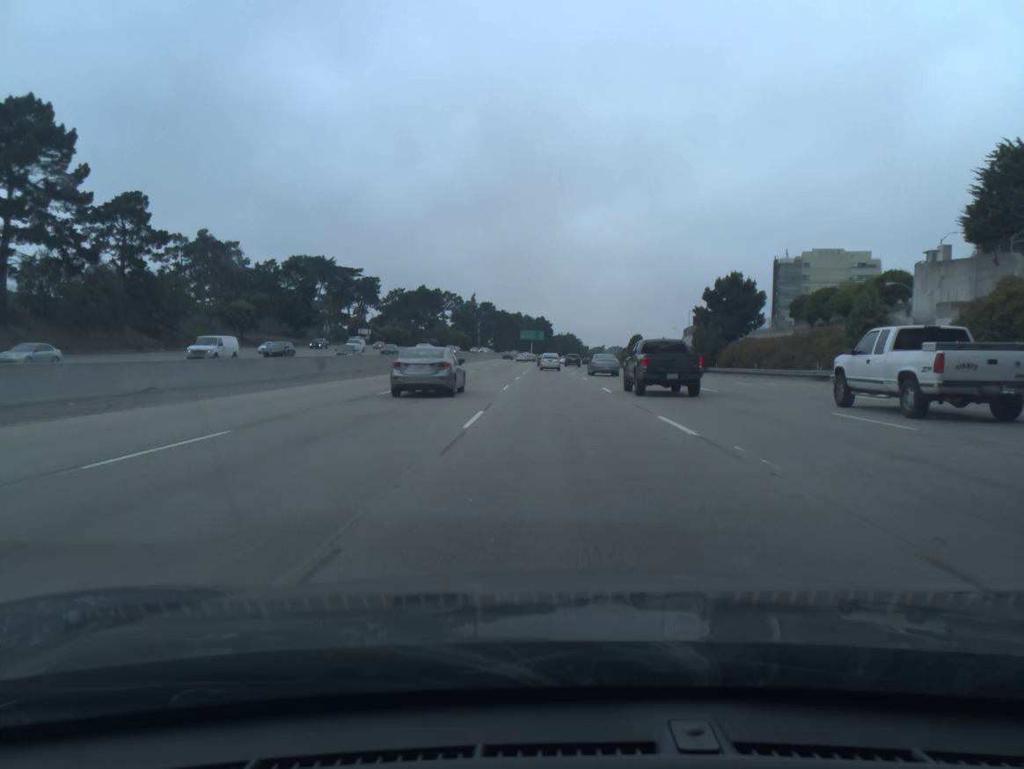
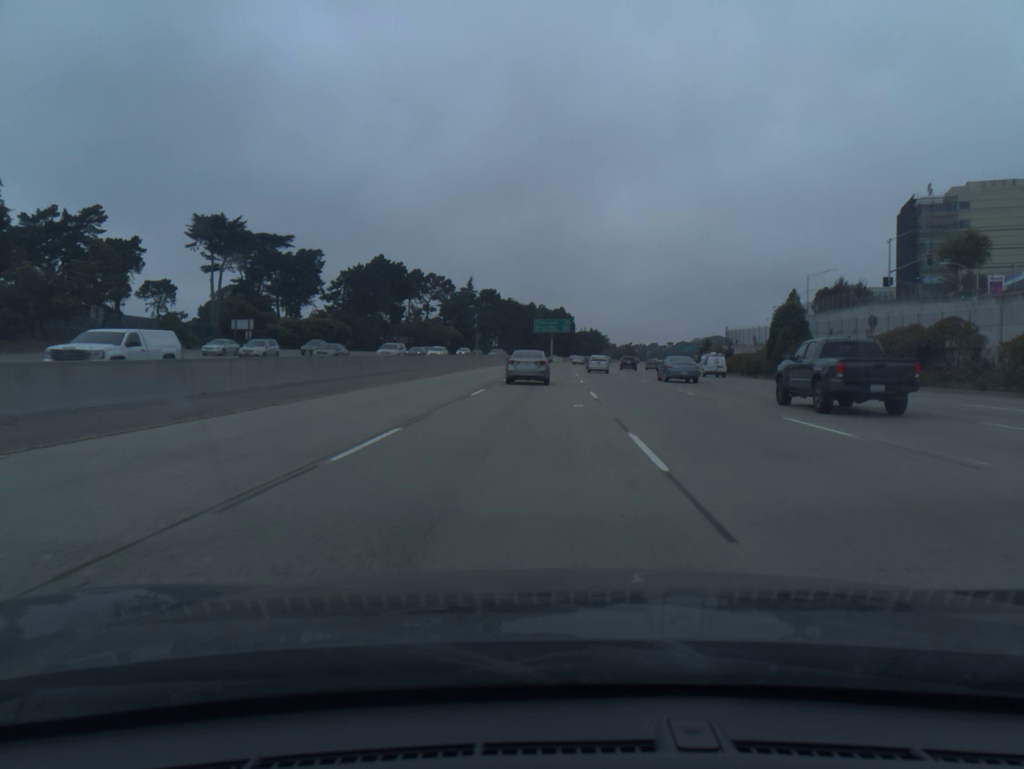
(-2.3, +86.5) m; -1°
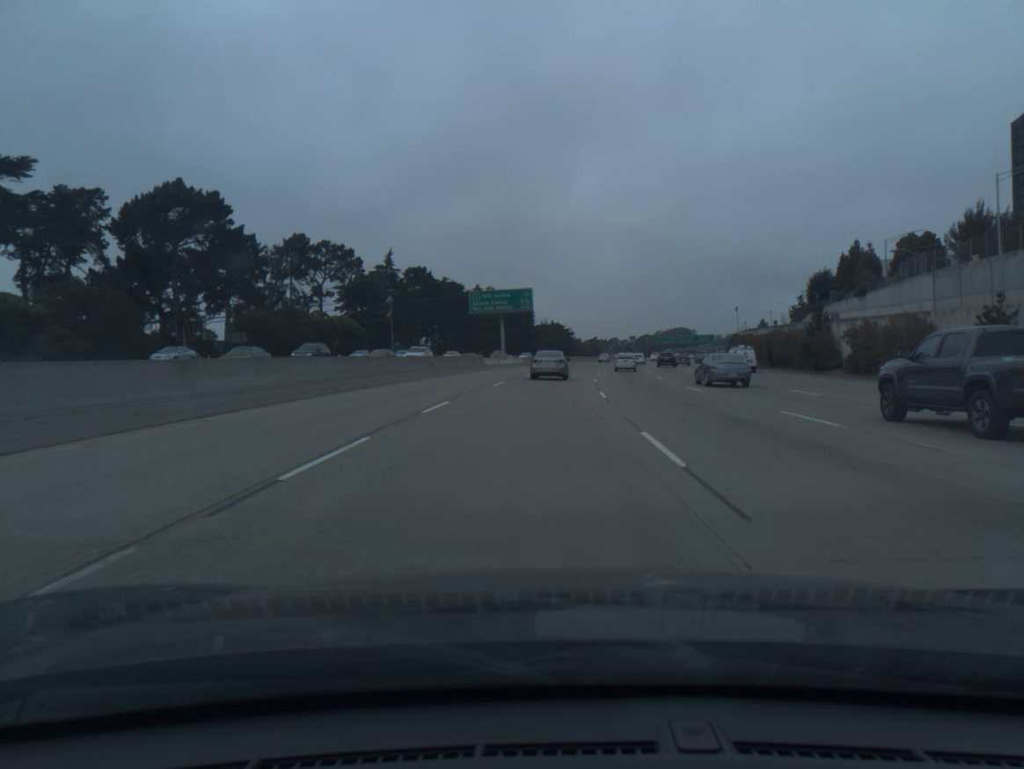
(+1.6, +71.0) m; +3°
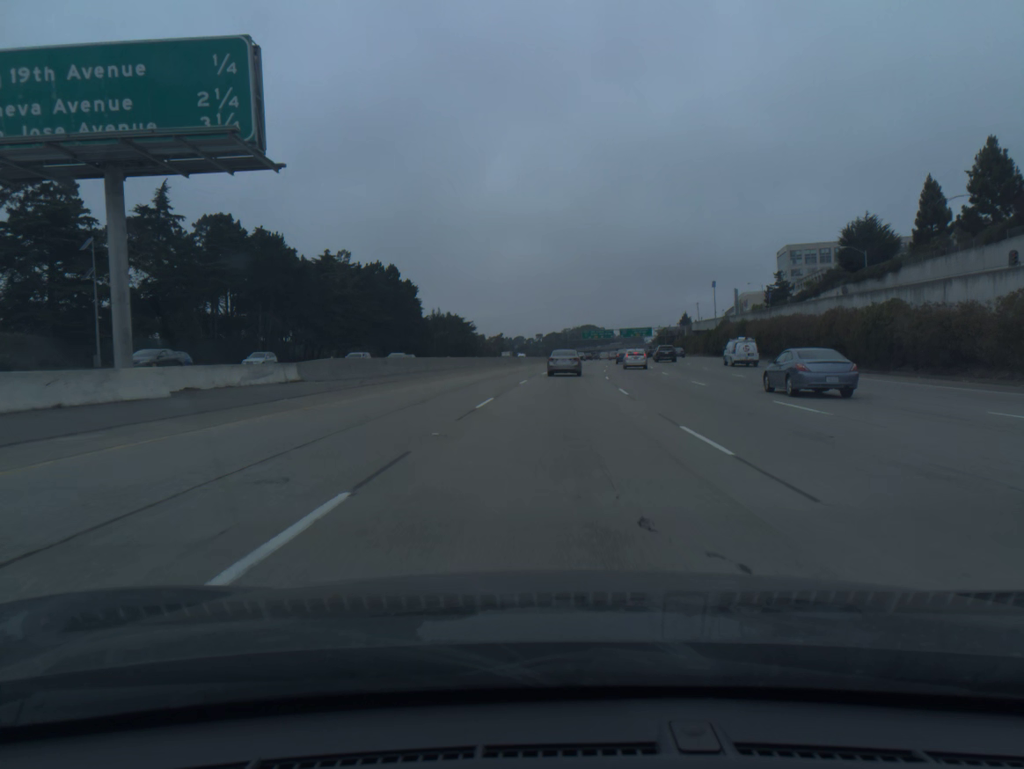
(+3.5, +70.6) m; +7°
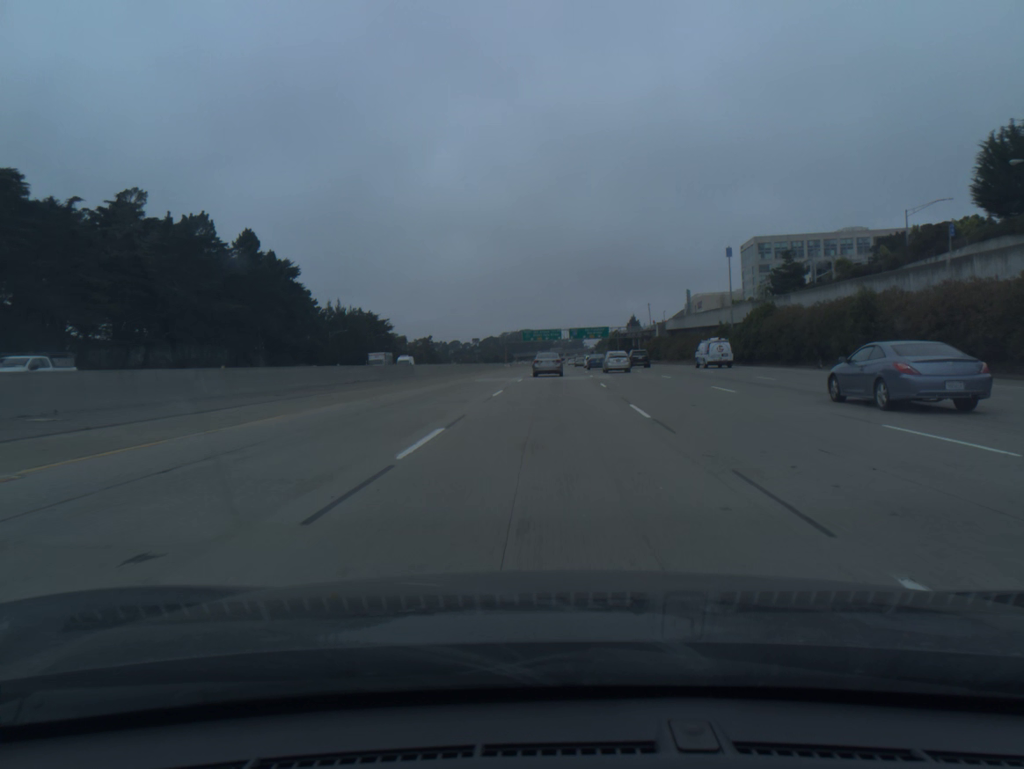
(+2.3, +51.9) m; +5°
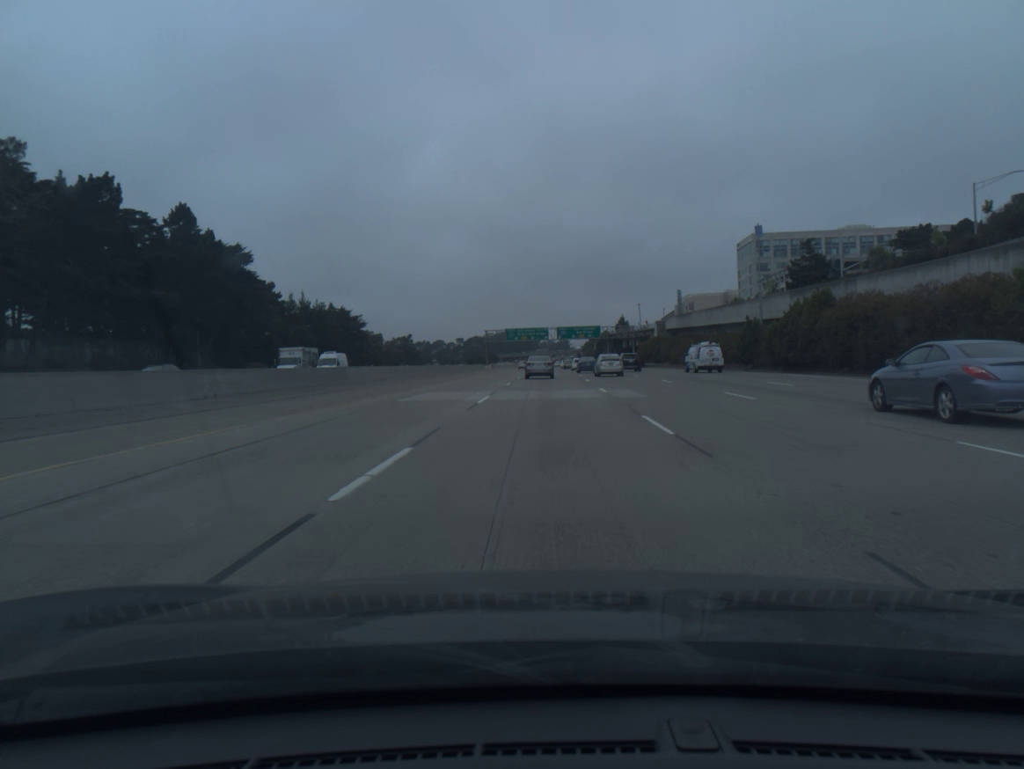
(+0.1, +17.3) m; +1°
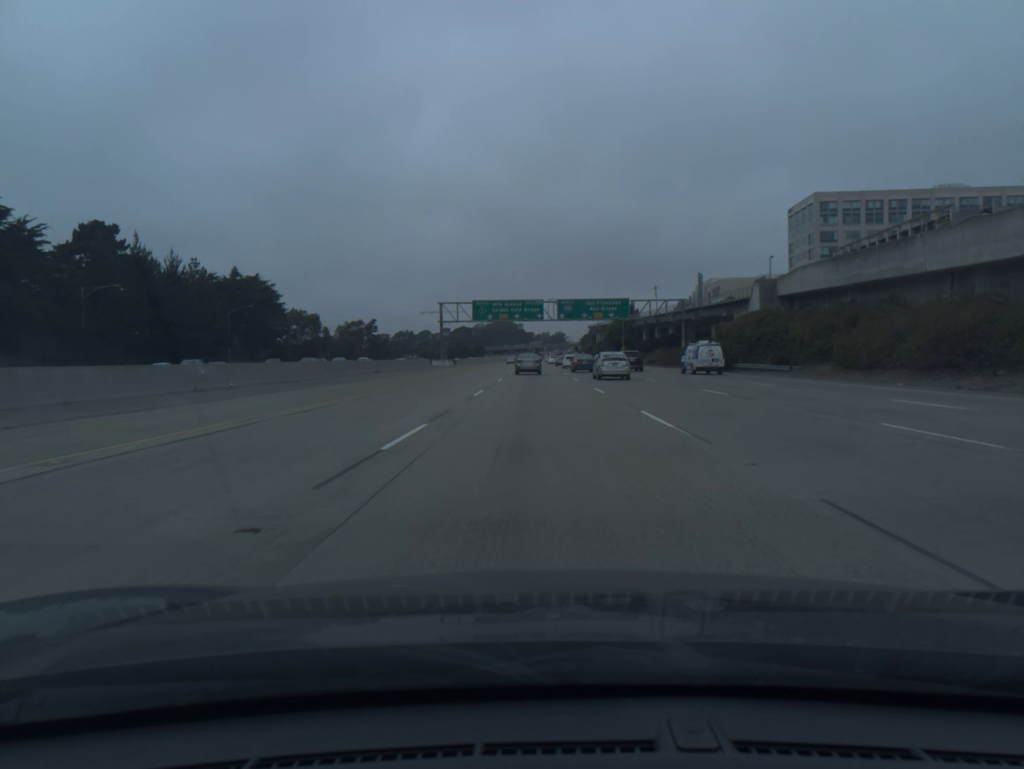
(+0.8, +69.3) m; +1°
